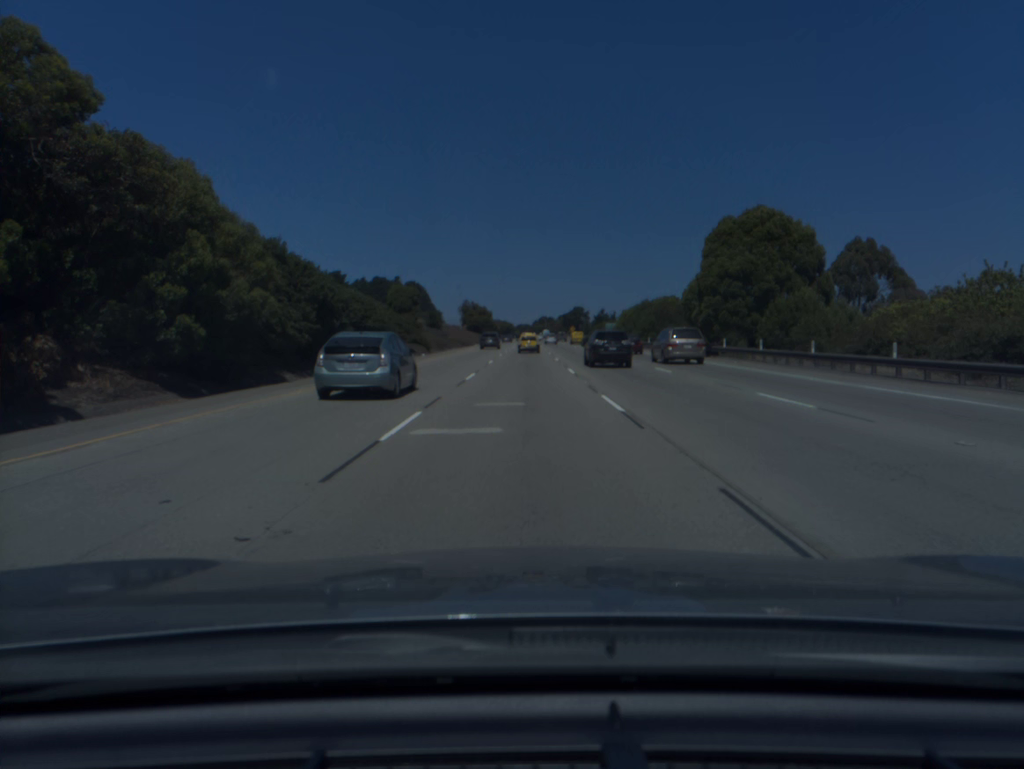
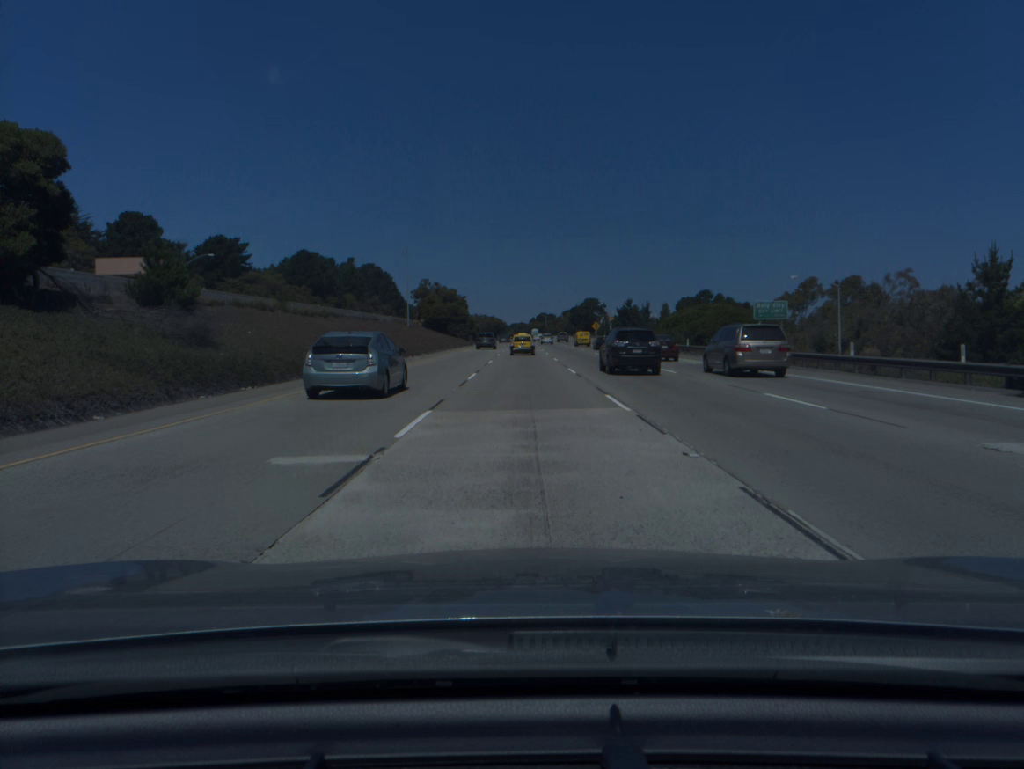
(+0.3, +87.6) m; 0°
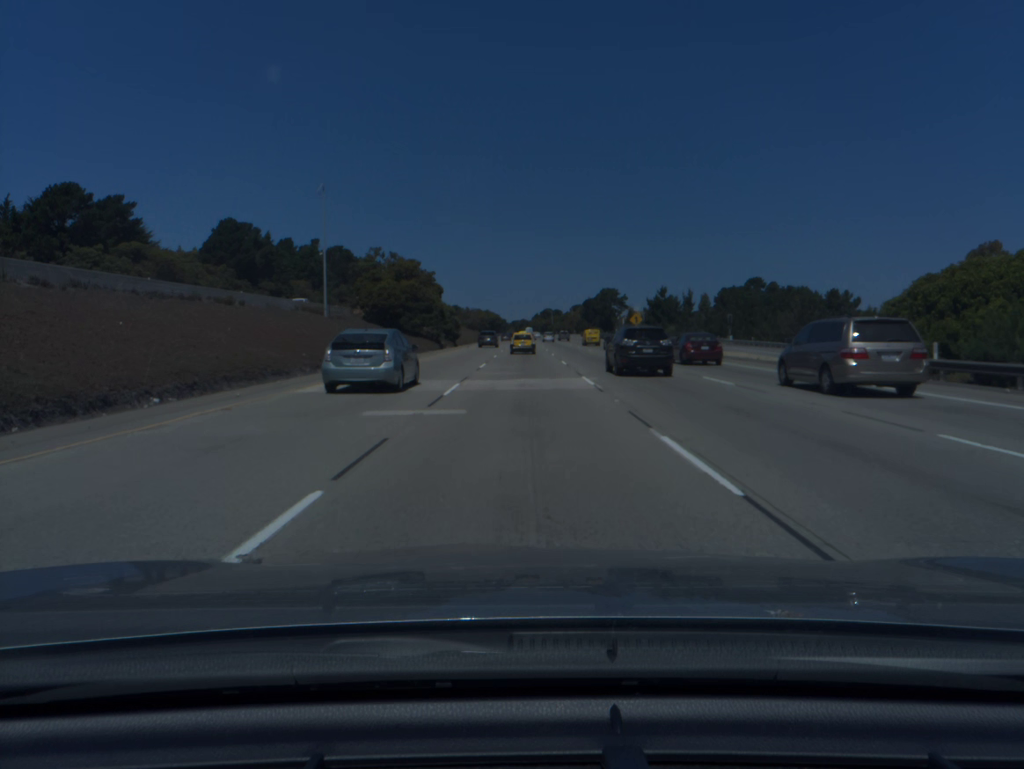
(-0.1, +51.6) m; 0°
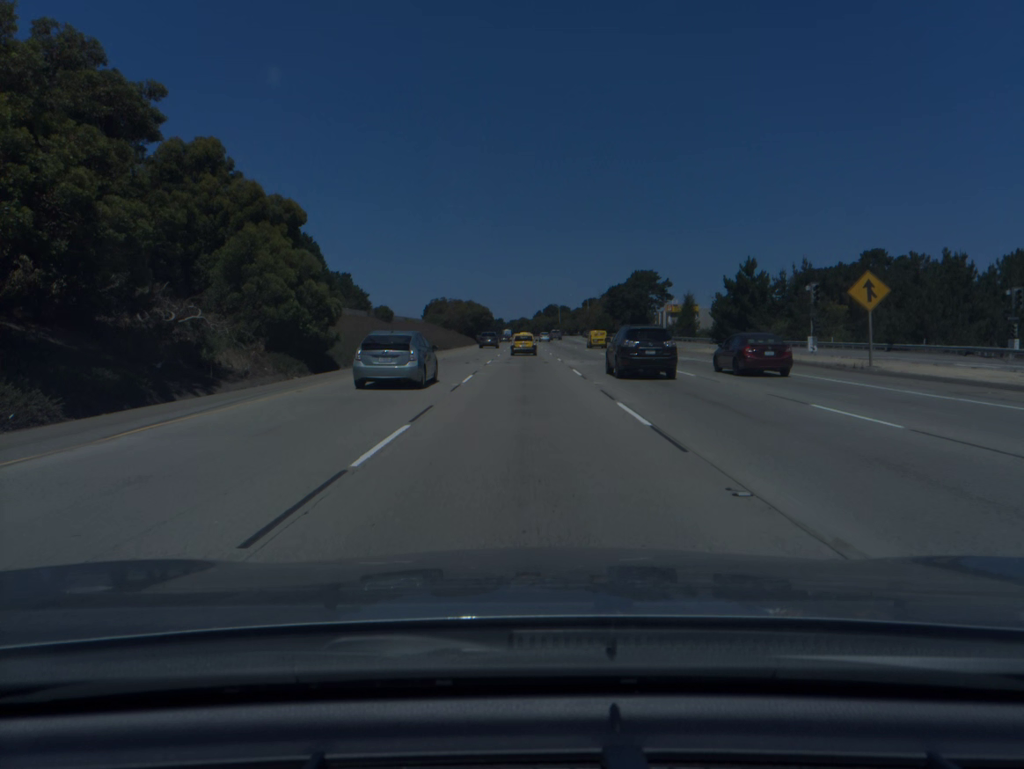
(+0.1, +68.1) m; 0°
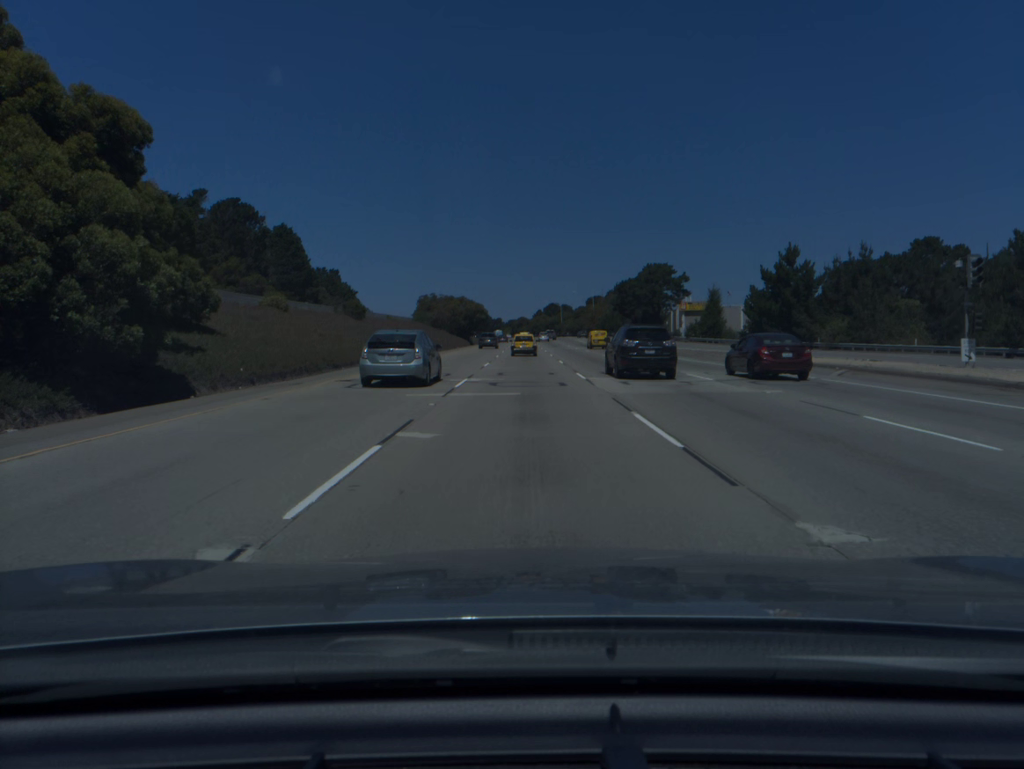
(0.0, +16.9) m; 0°
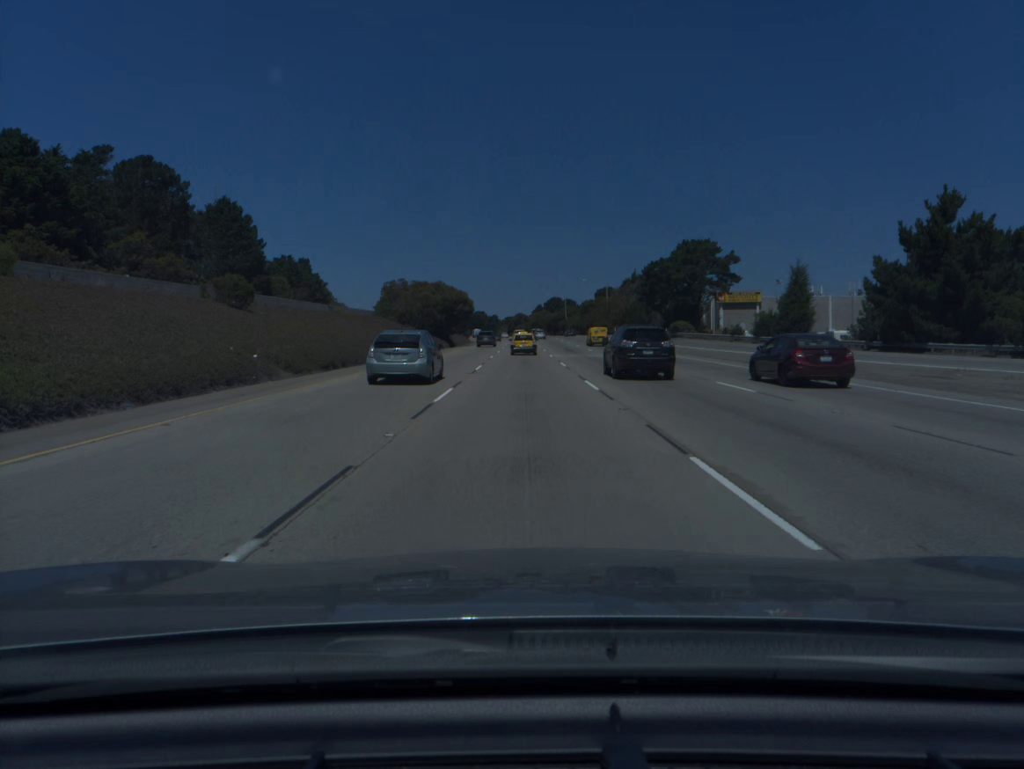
(0.0, +33.7) m; 0°
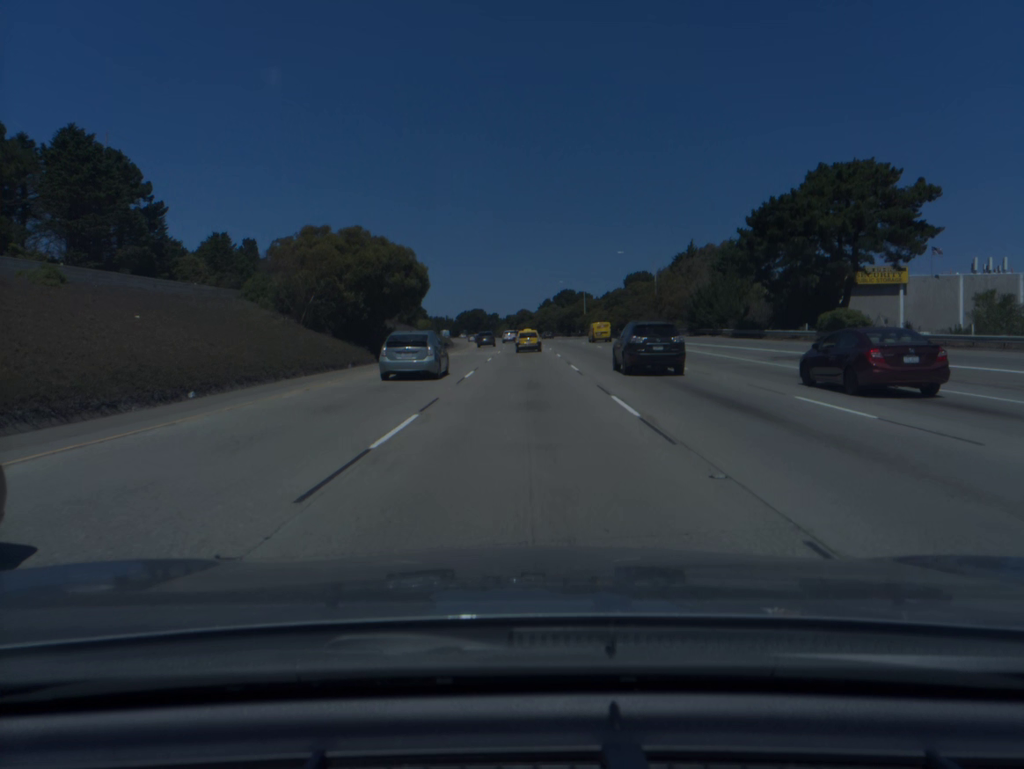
(-0.1, +50.4) m; 0°
